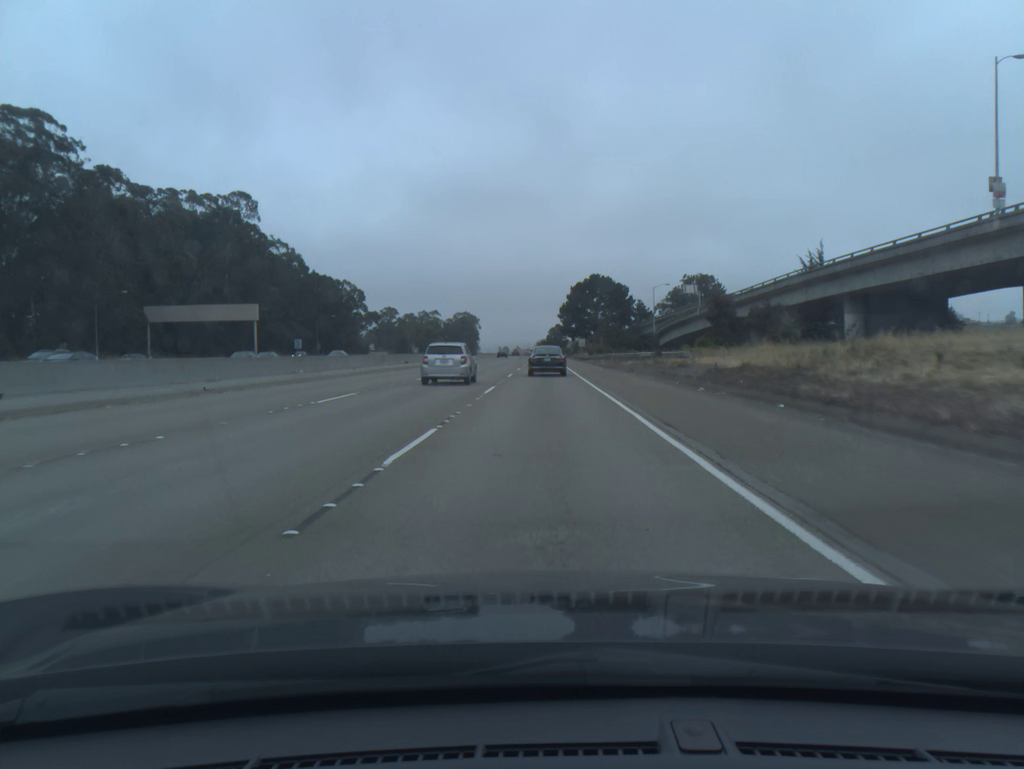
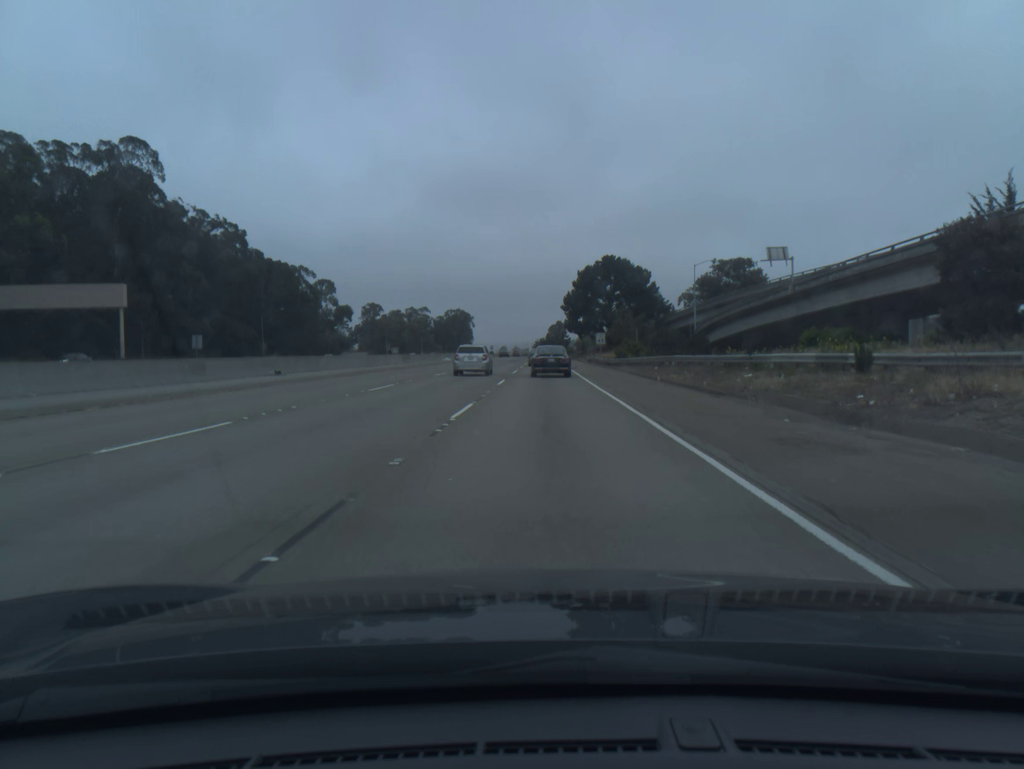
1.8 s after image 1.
(+0.1, +38.0) m; 0°
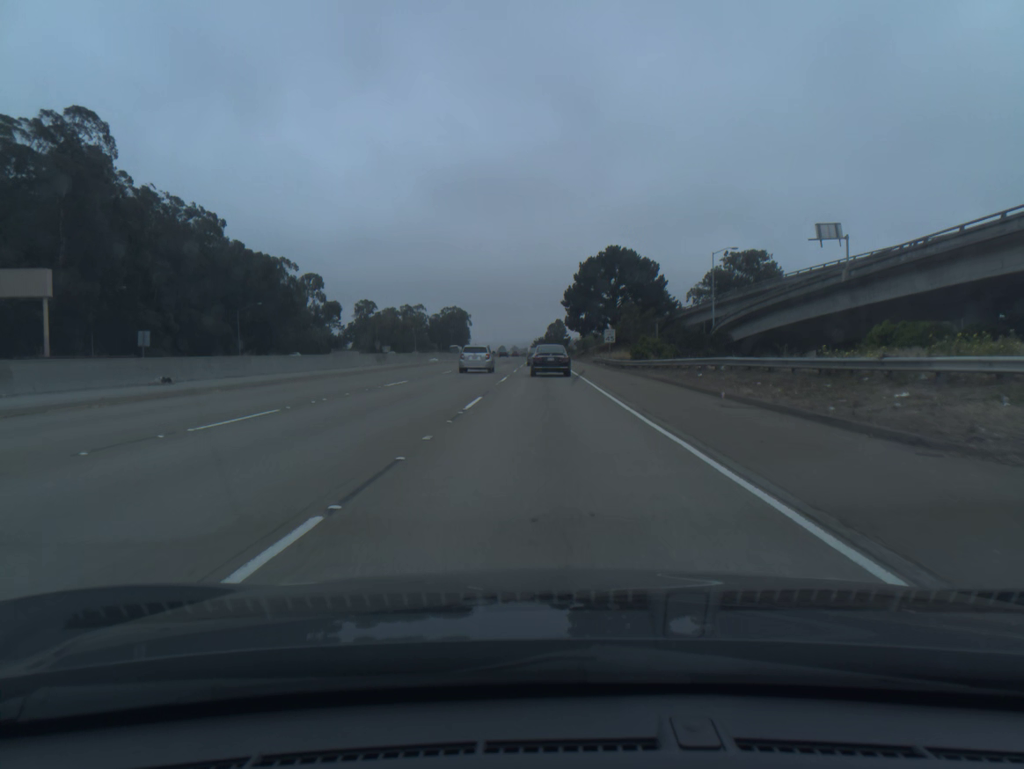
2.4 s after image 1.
(0.0, +12.1) m; 0°
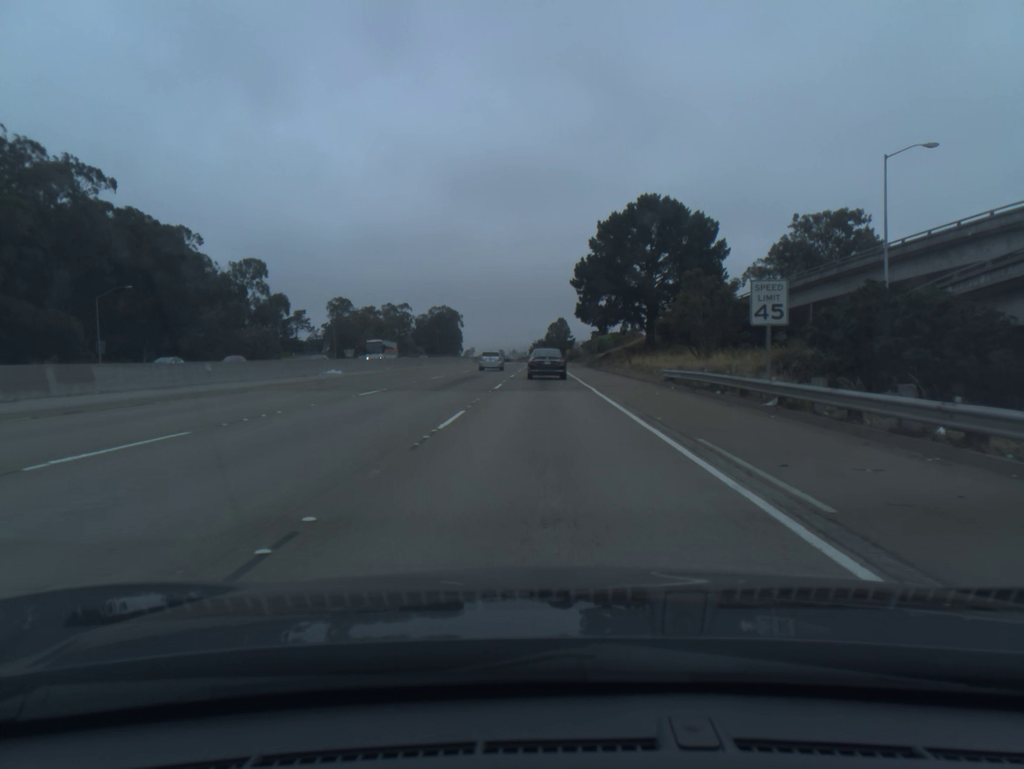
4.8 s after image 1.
(+0.1, +47.1) m; 0°
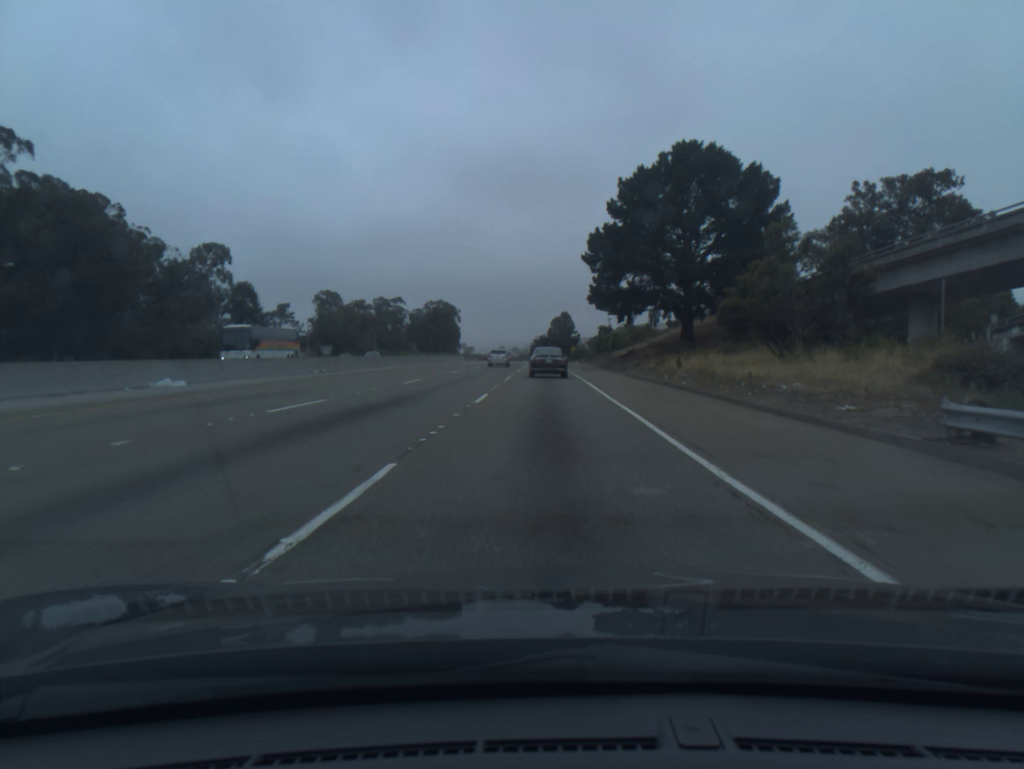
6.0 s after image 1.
(0.0, +22.9) m; 0°
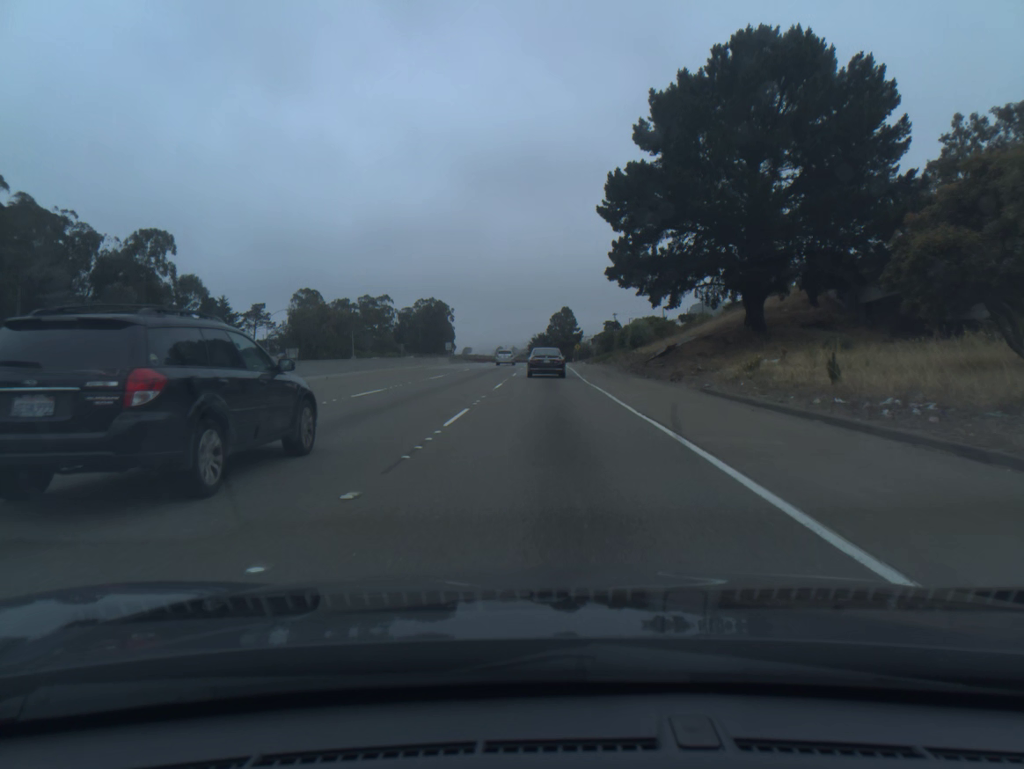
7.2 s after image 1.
(0.0, +22.6) m; 0°
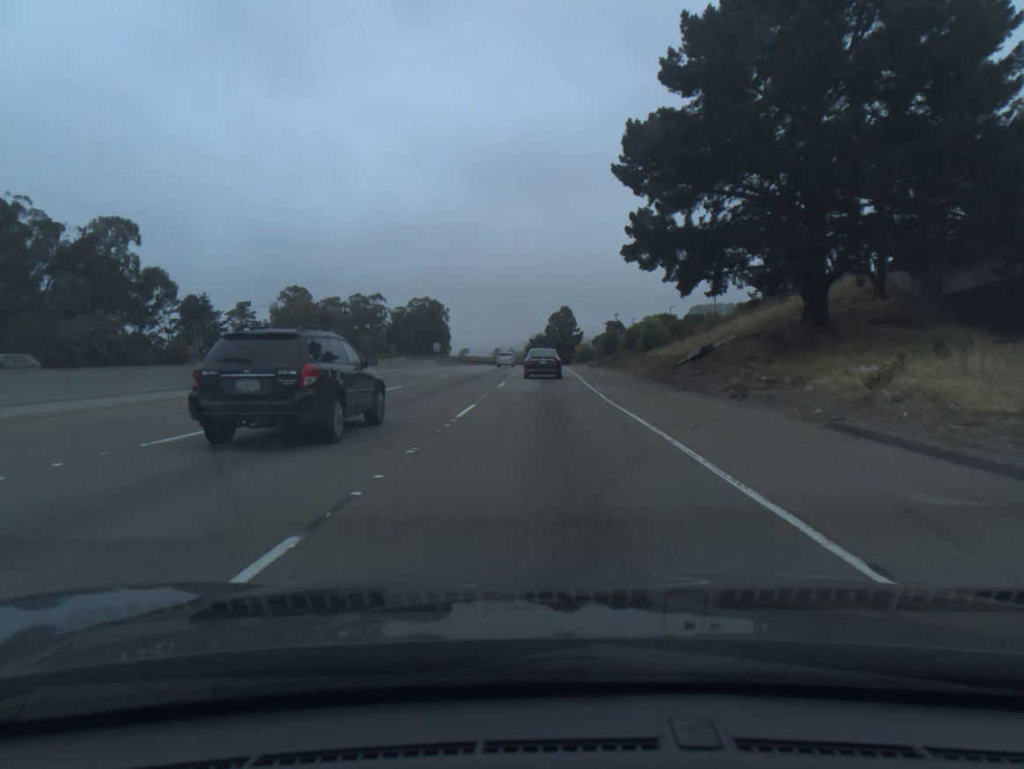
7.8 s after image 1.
(0.0, +11.3) m; 0°
